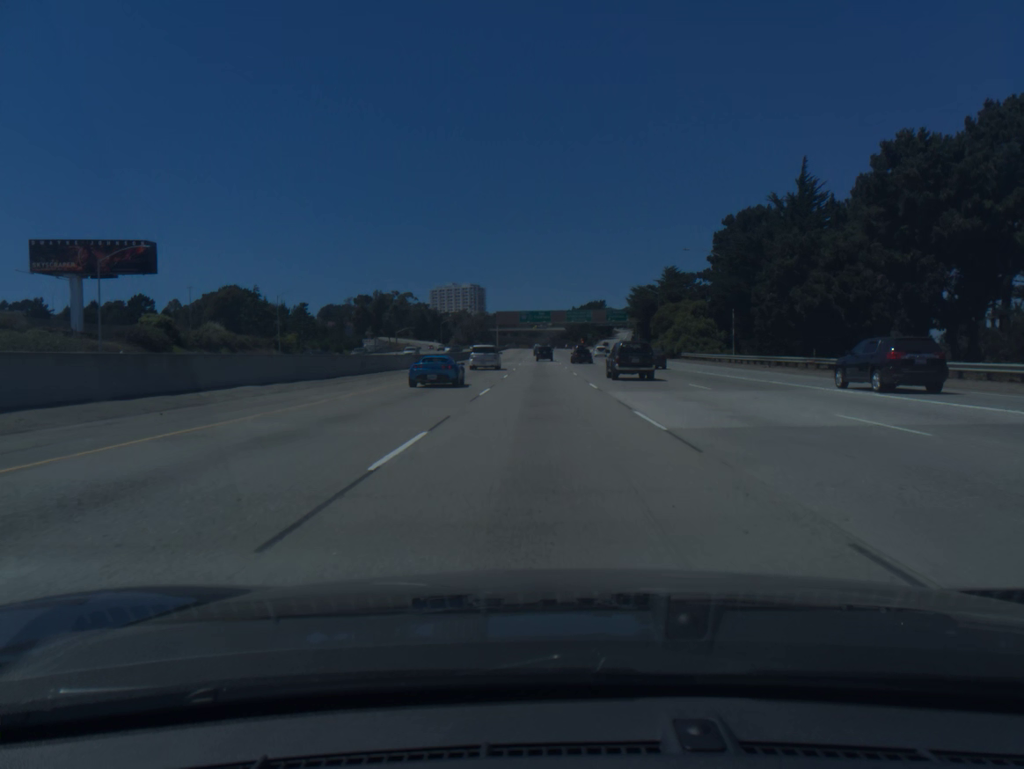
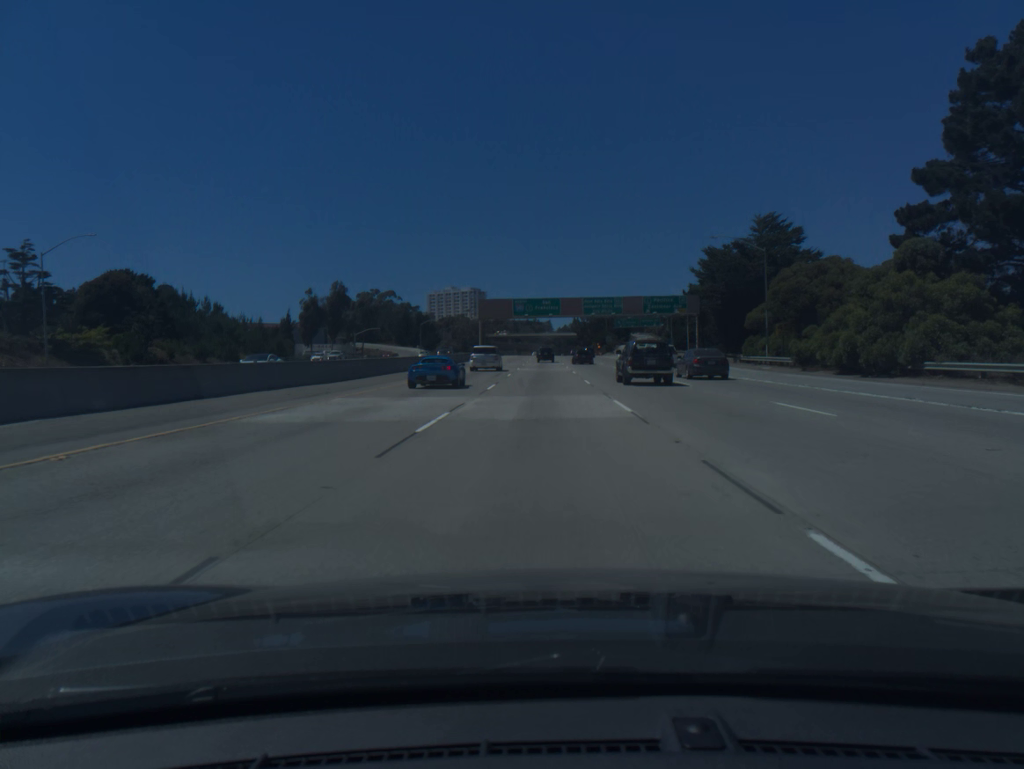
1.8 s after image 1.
(-0.1, +54.7) m; 0°
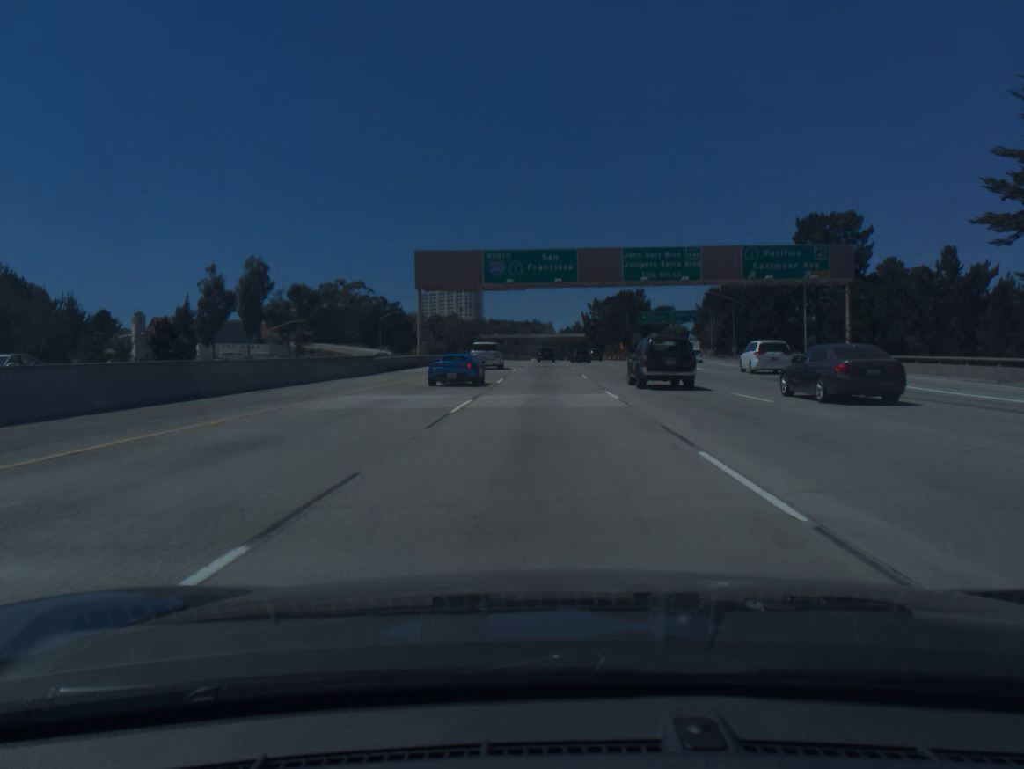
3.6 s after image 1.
(-0.1, +54.4) m; 0°
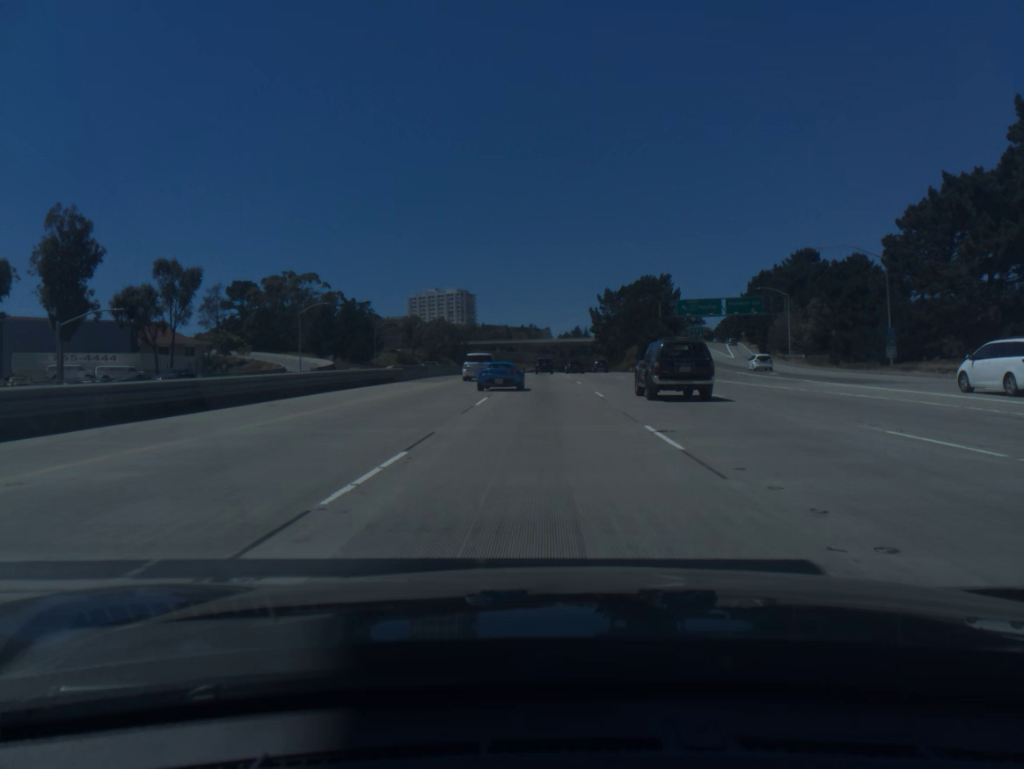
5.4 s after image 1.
(+0.2, +53.5) m; 0°
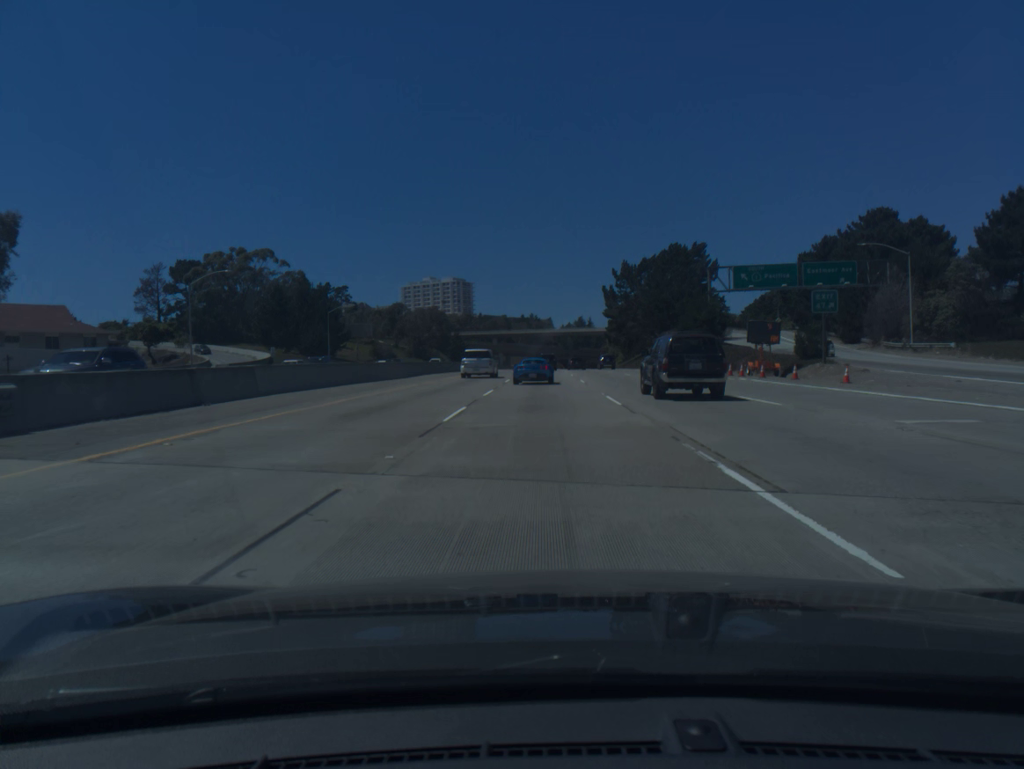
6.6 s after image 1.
(0.0, +35.3) m; 0°
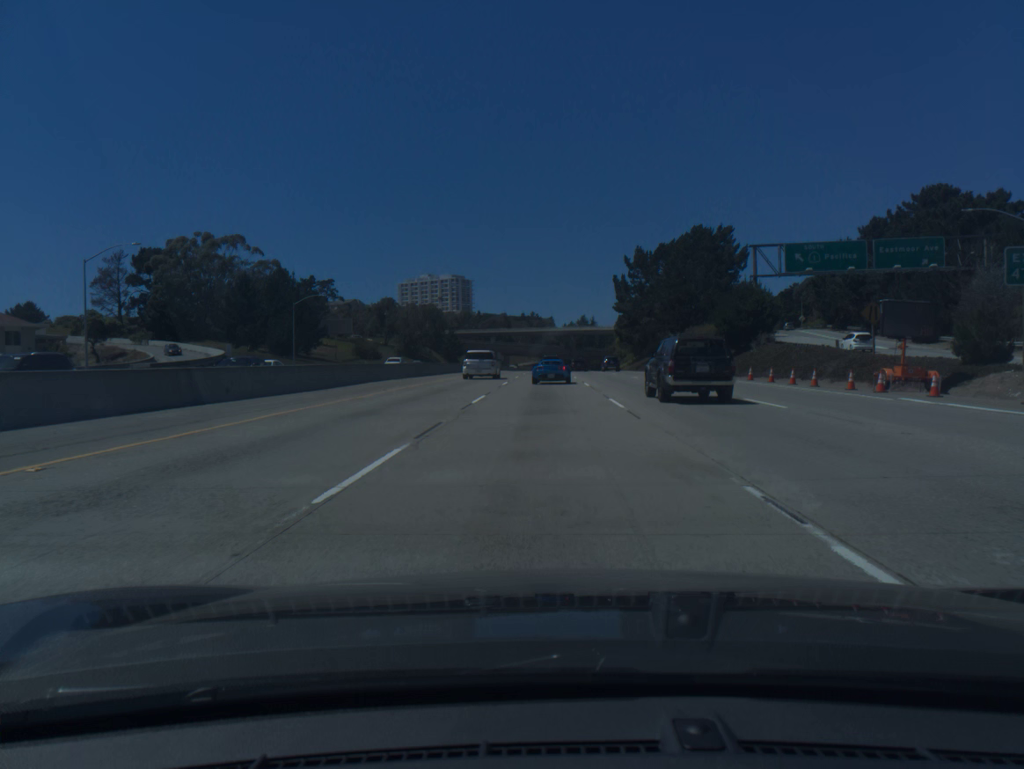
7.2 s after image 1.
(0.0, +17.5) m; 0°
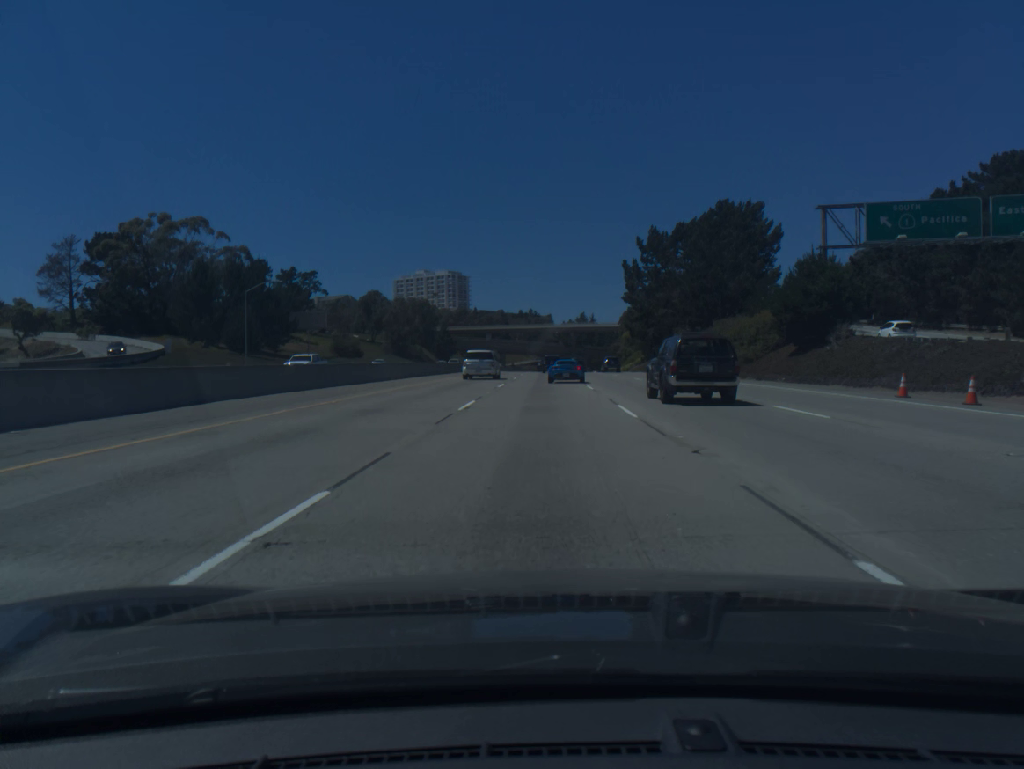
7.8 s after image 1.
(0.0, +17.5) m; 0°
